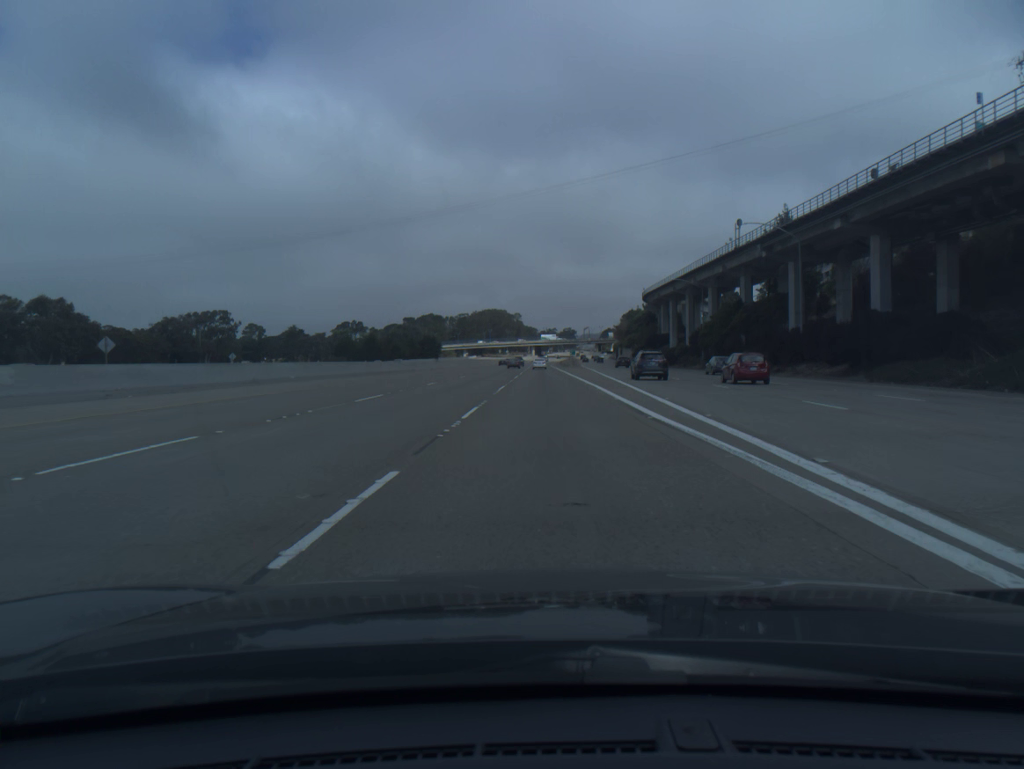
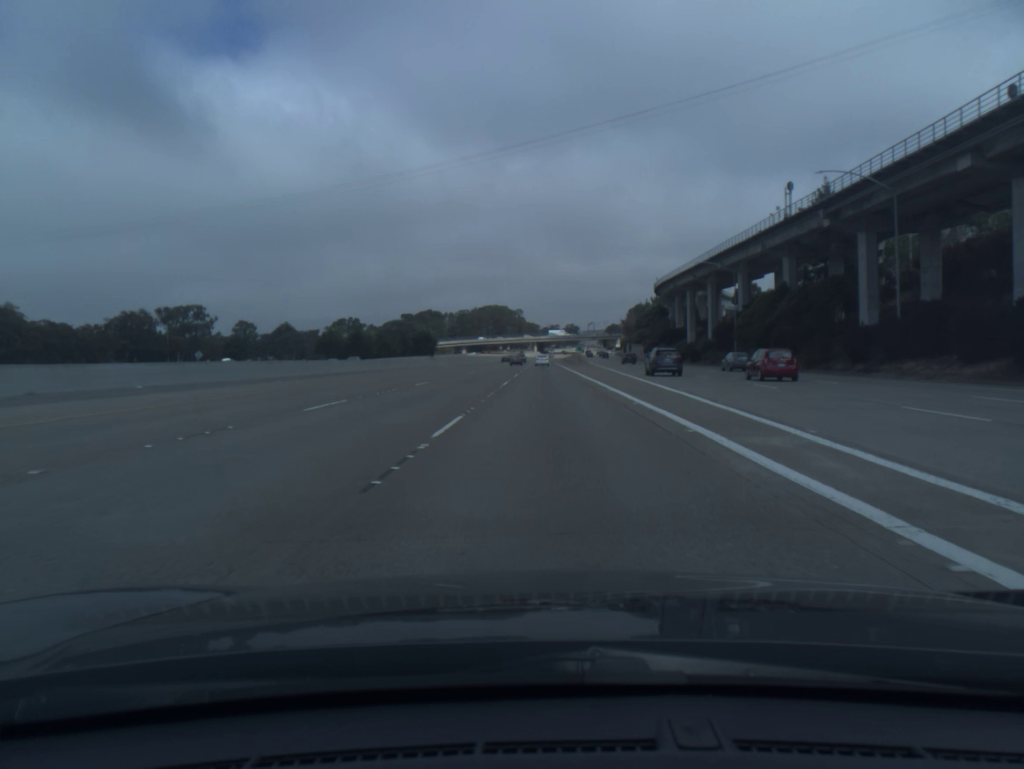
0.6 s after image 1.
(0.0, +19.1) m; 0°
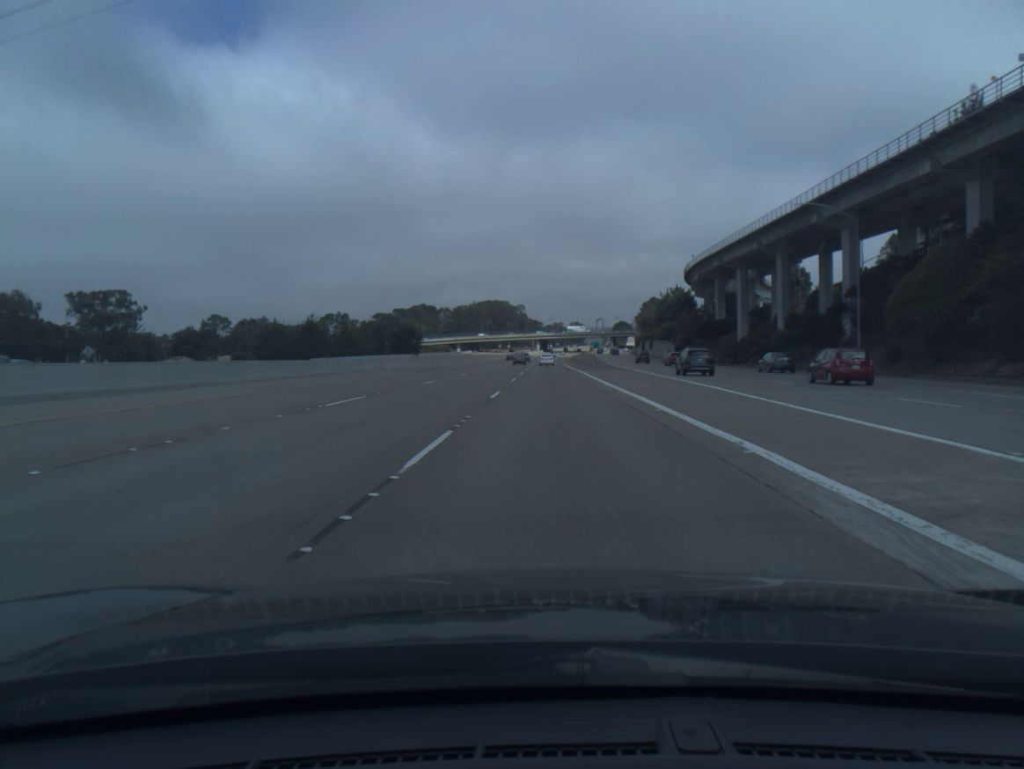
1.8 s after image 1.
(-0.1, +38.8) m; 0°
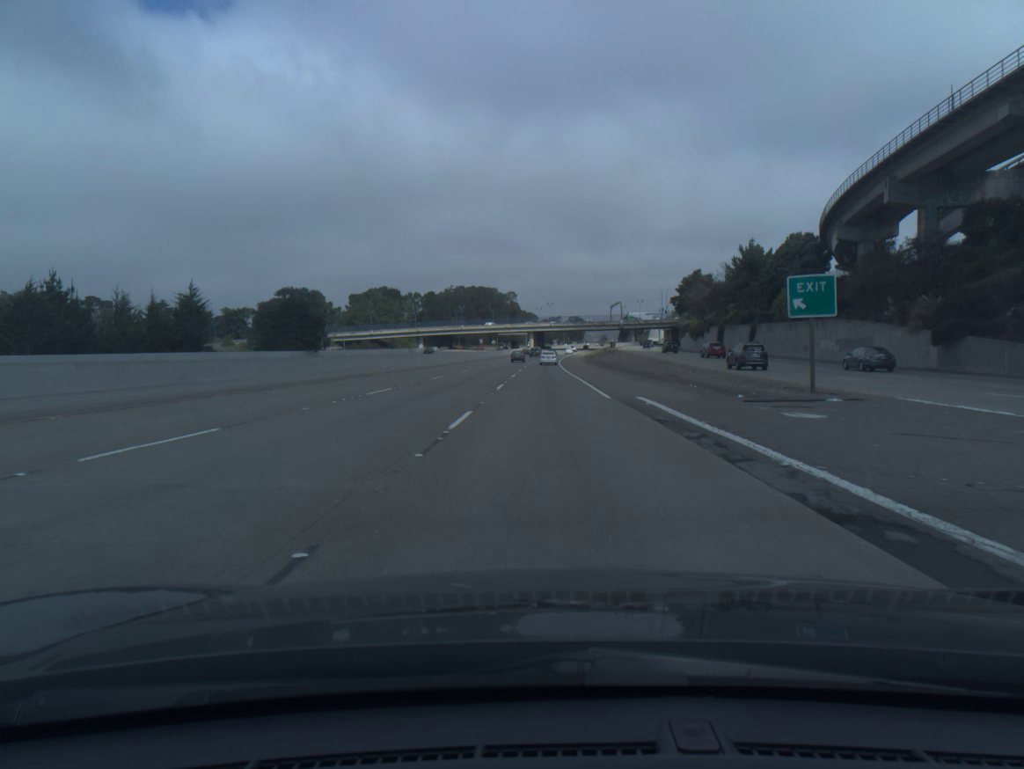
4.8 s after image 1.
(+0.2, +97.2) m; 0°
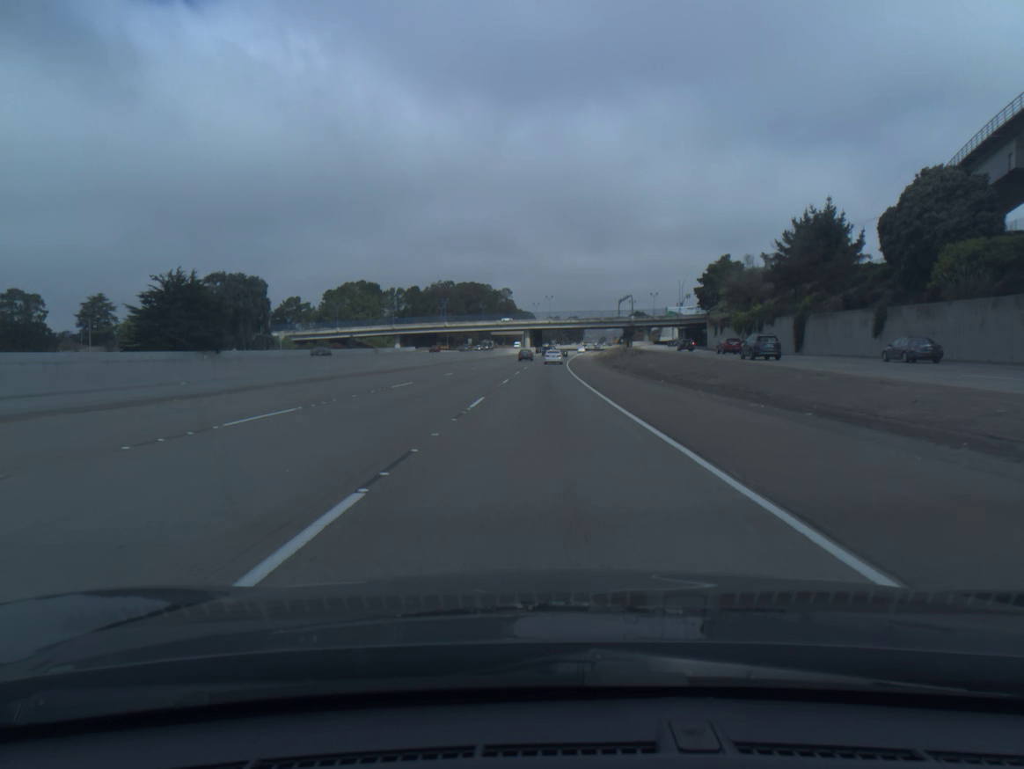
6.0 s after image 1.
(+0.1, +38.6) m; 0°
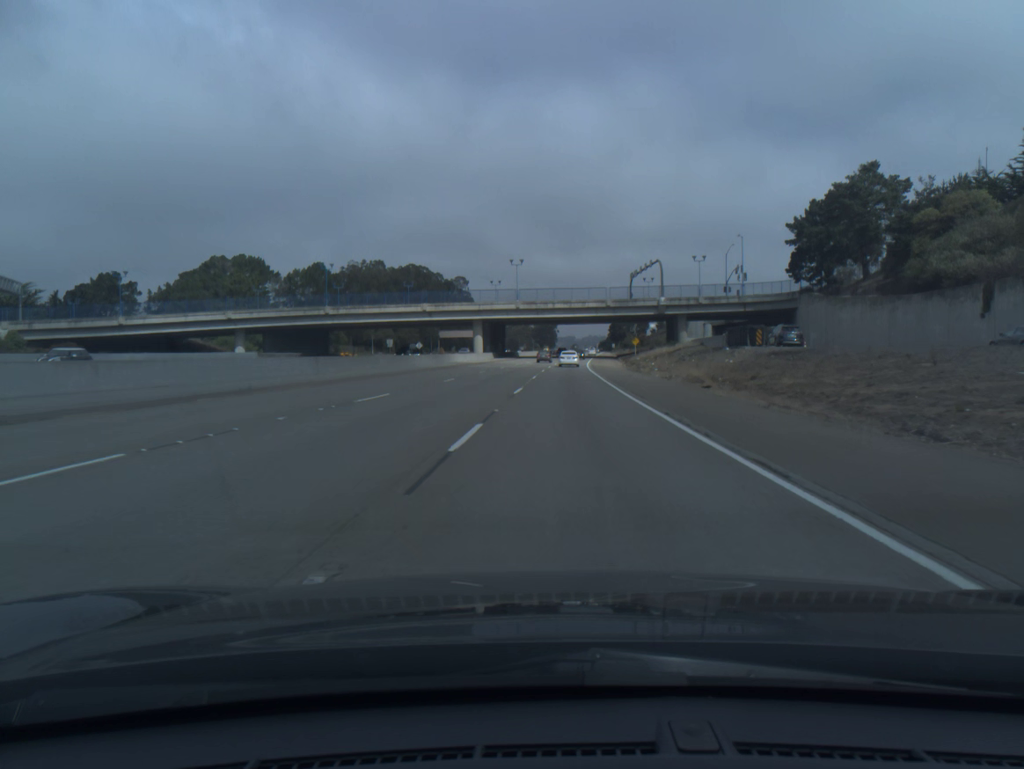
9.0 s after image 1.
(+1.2, +94.6) m; +2°
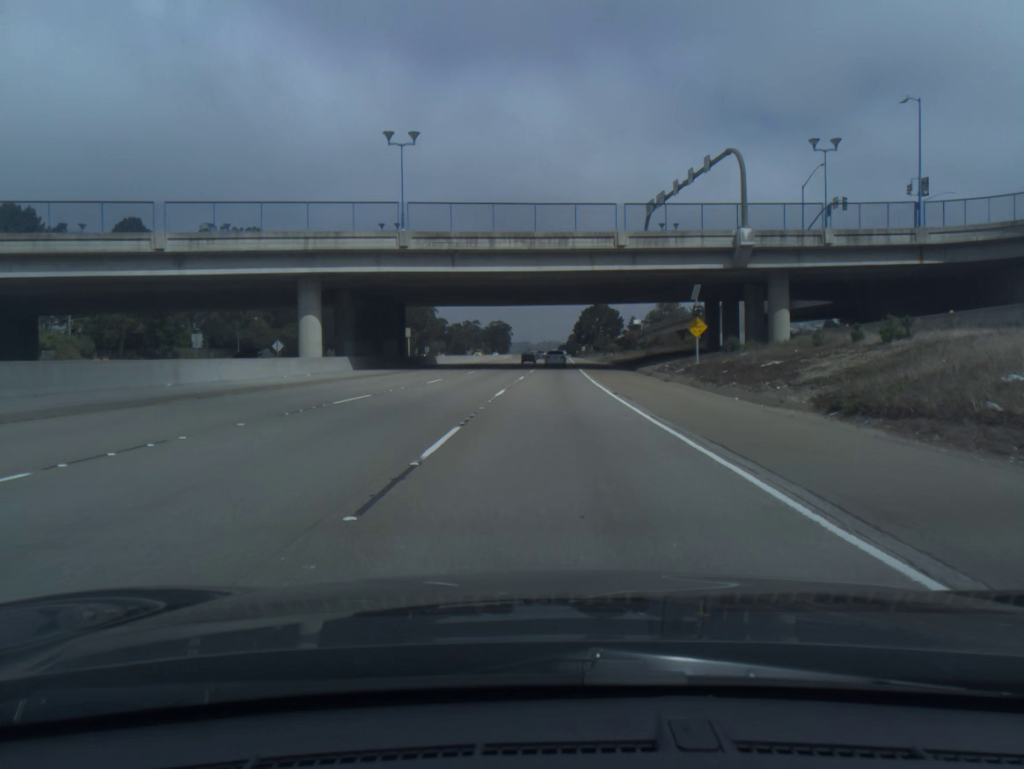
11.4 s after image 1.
(+2.3, +73.5) m; +3°
